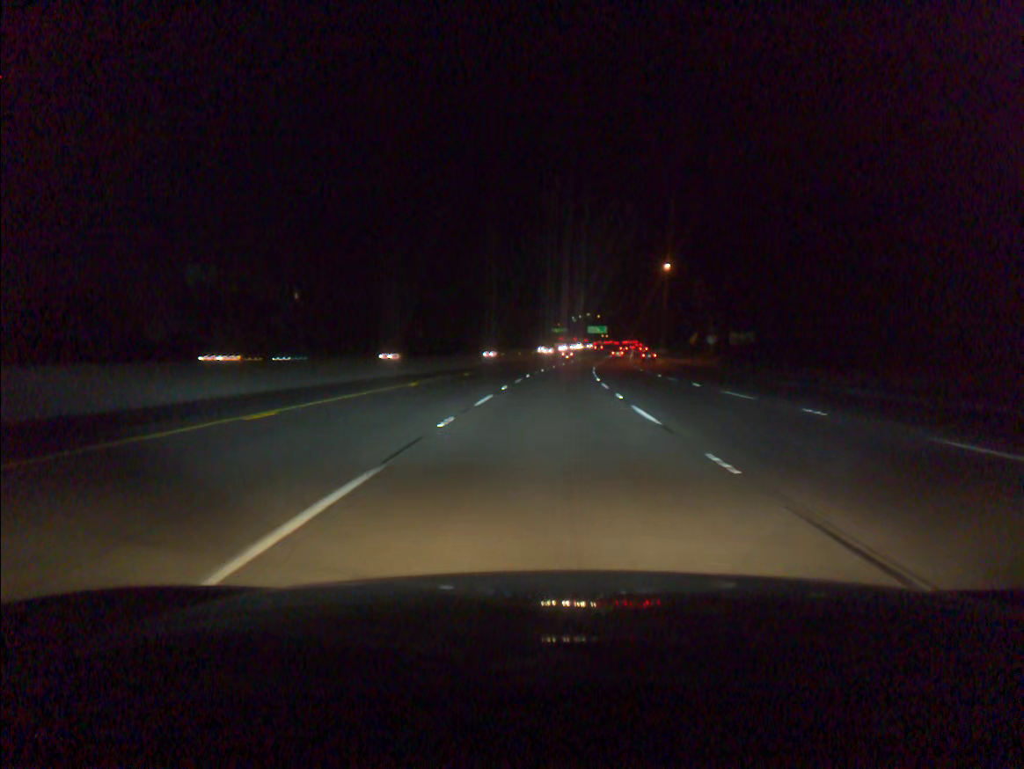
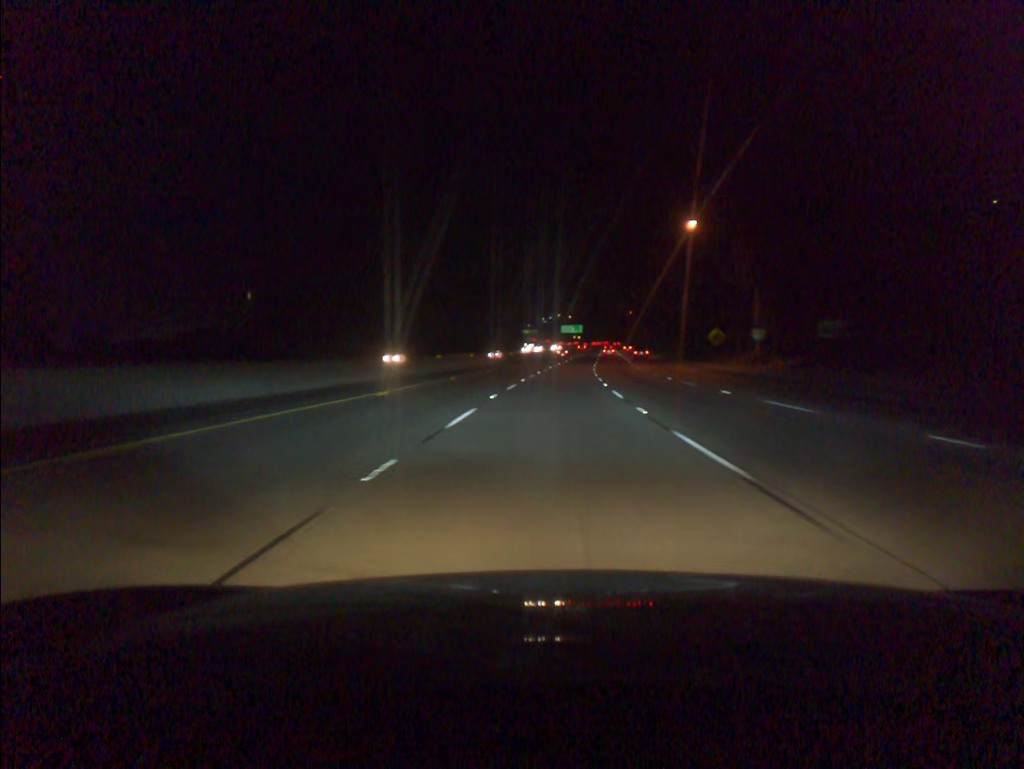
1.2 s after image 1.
(+0.7, +34.3) m; +2°
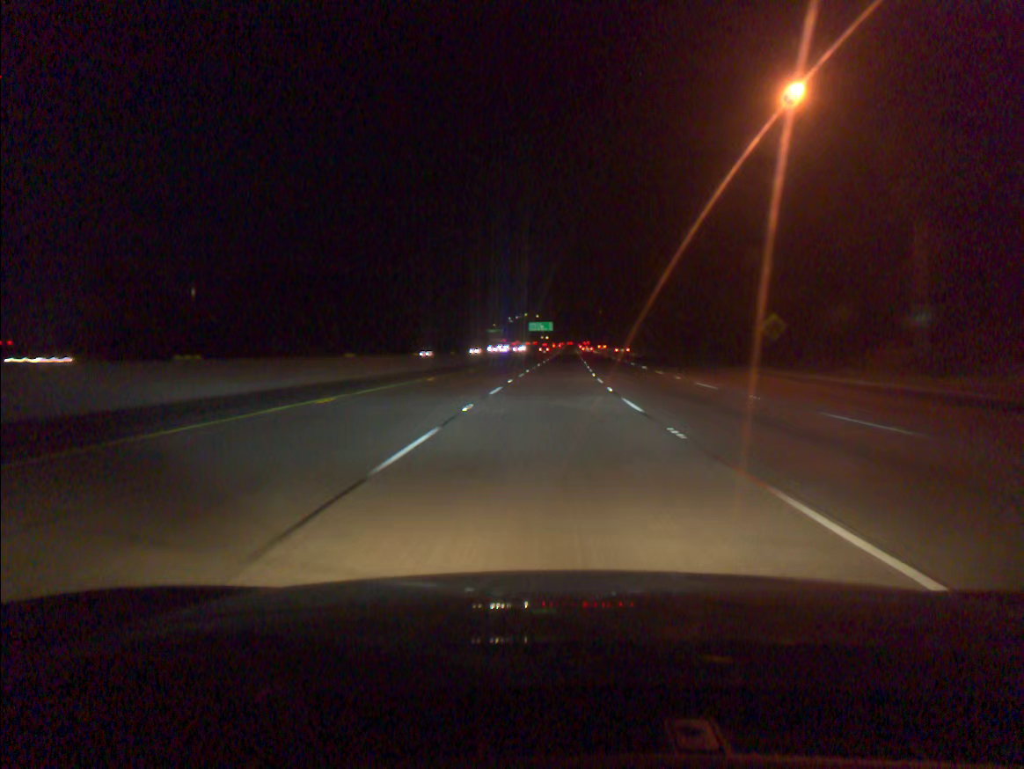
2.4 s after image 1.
(+0.7, +34.4) m; +2°
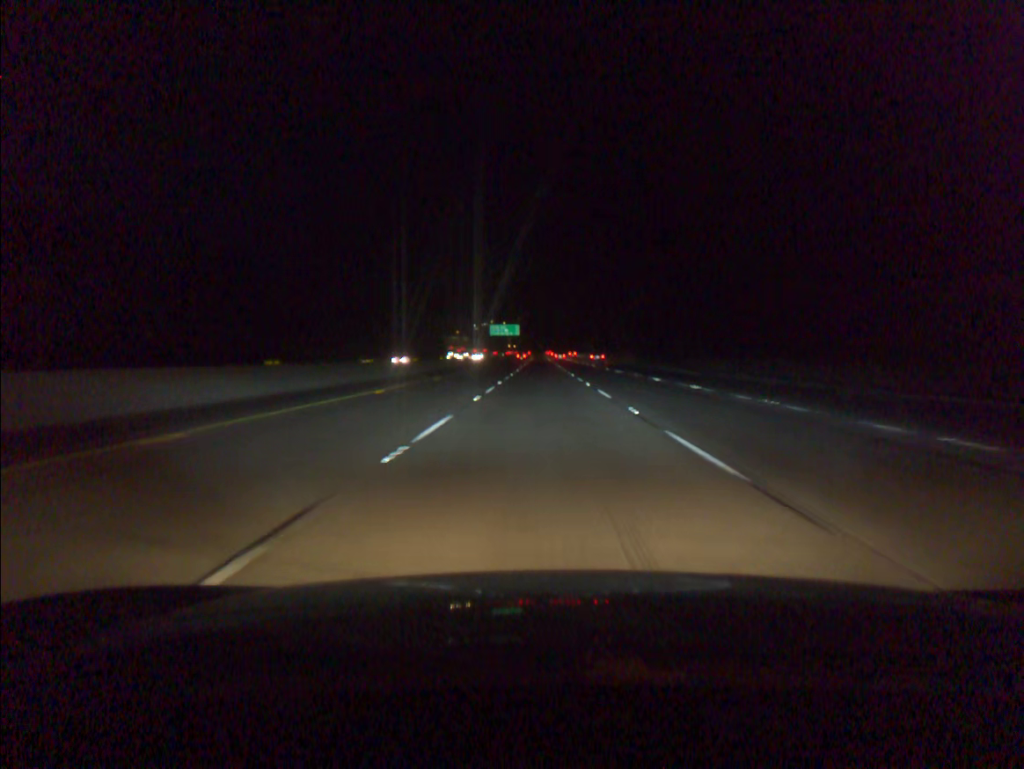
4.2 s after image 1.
(+1.2, +51.4) m; +2°
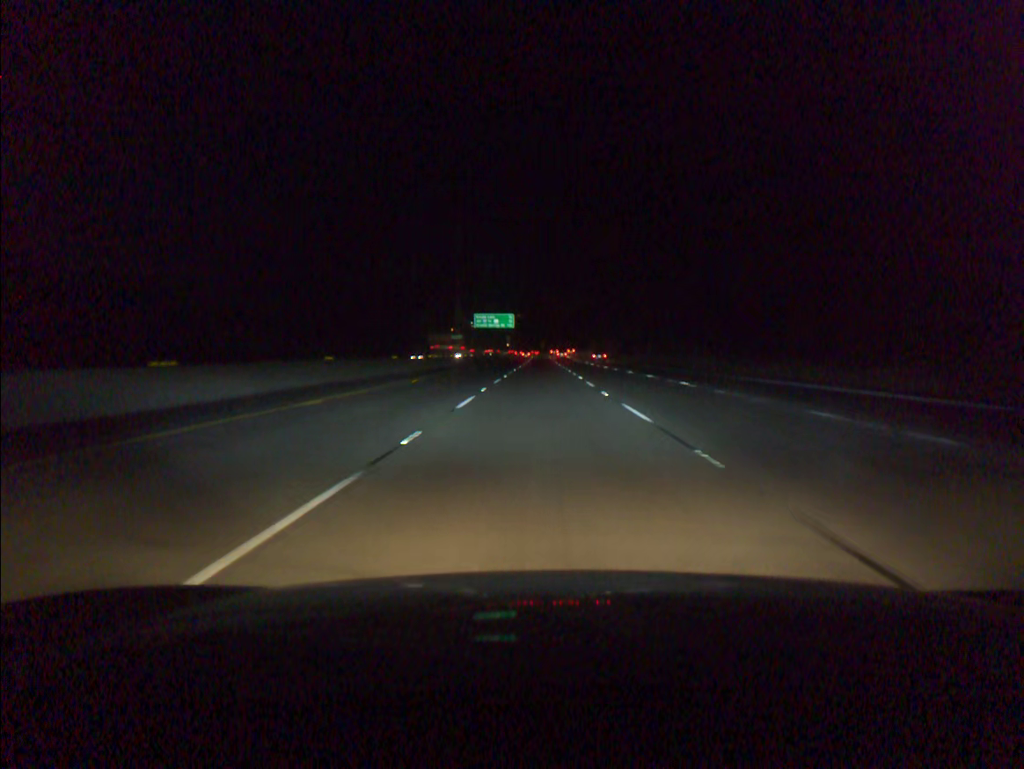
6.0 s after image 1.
(0.0, +51.2) m; 0°
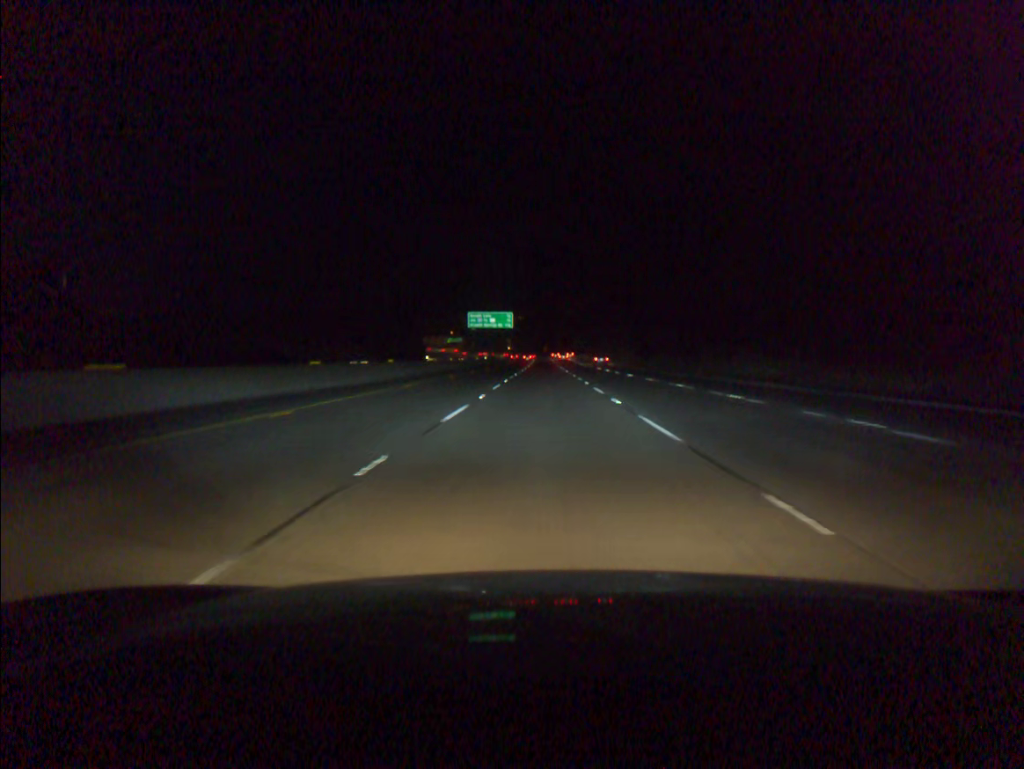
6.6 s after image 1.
(0.0, +17.0) m; 0°
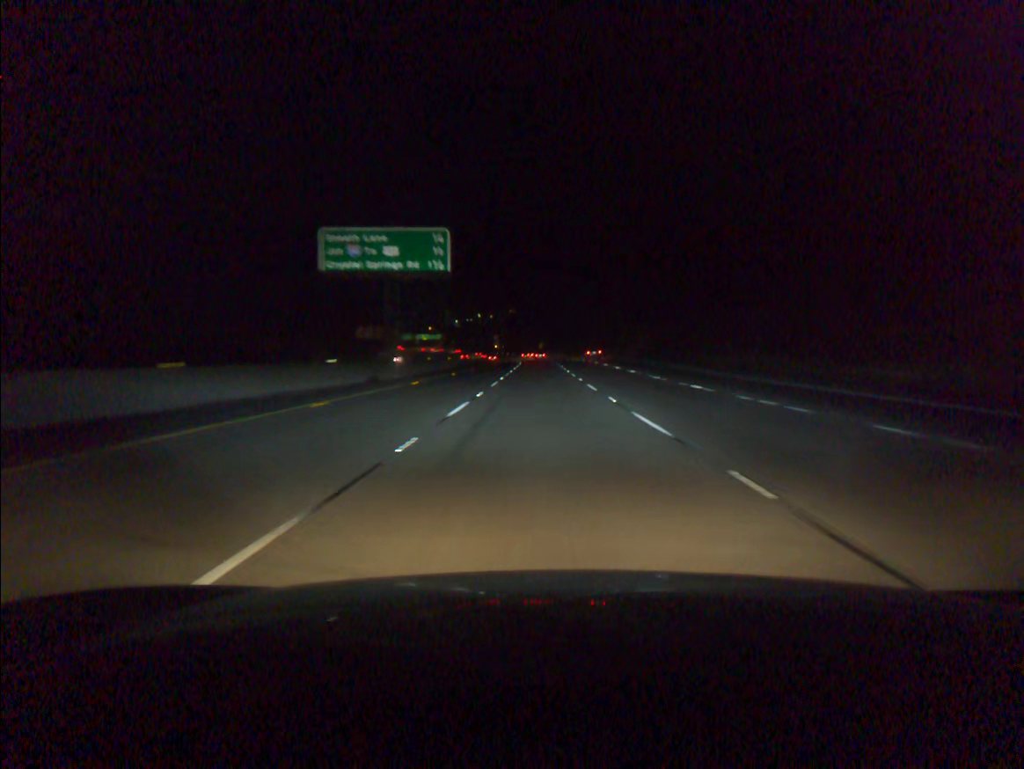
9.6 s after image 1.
(+0.2, +84.5) m; 0°
